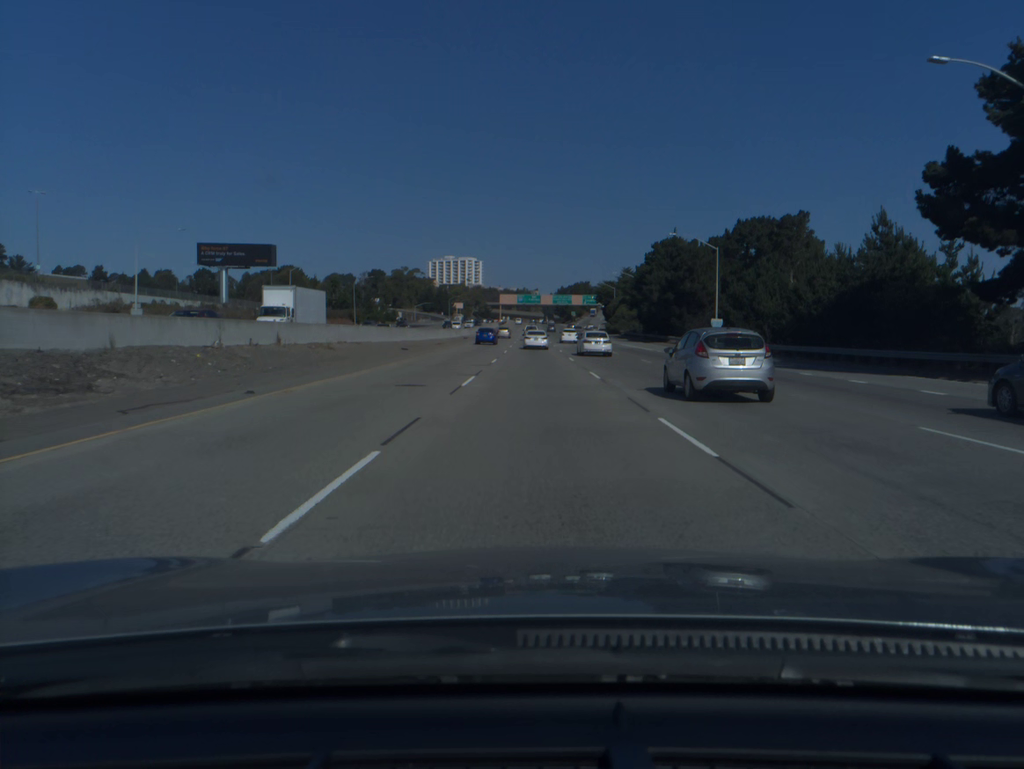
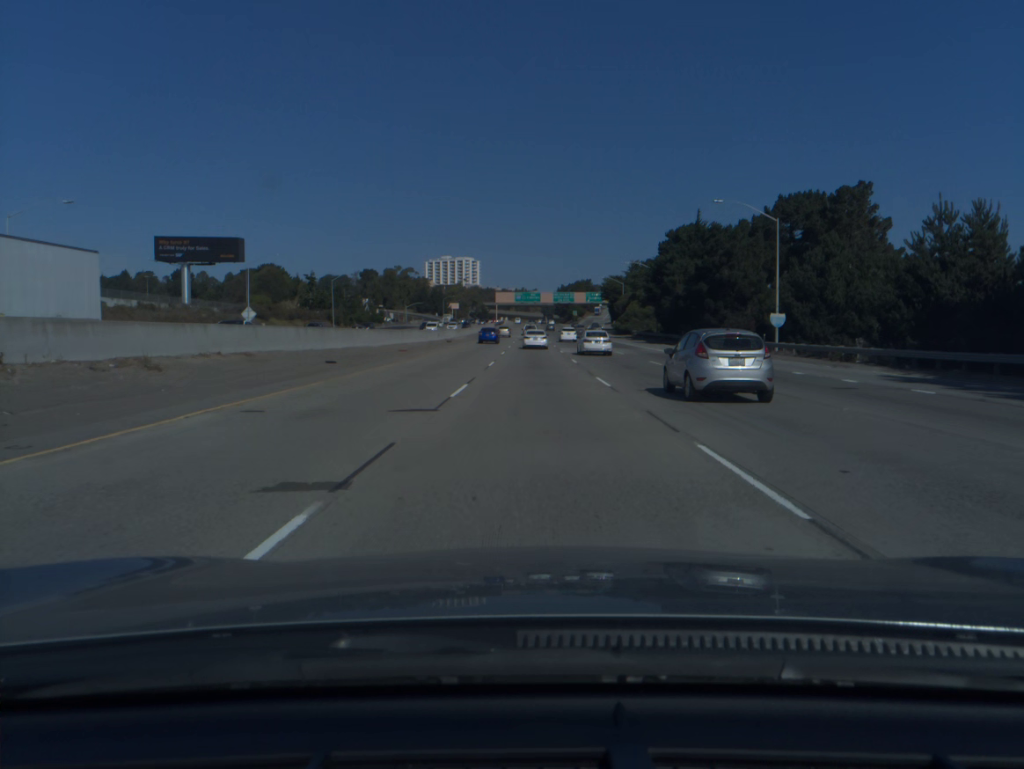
(0.0, +17.4) m; 0°
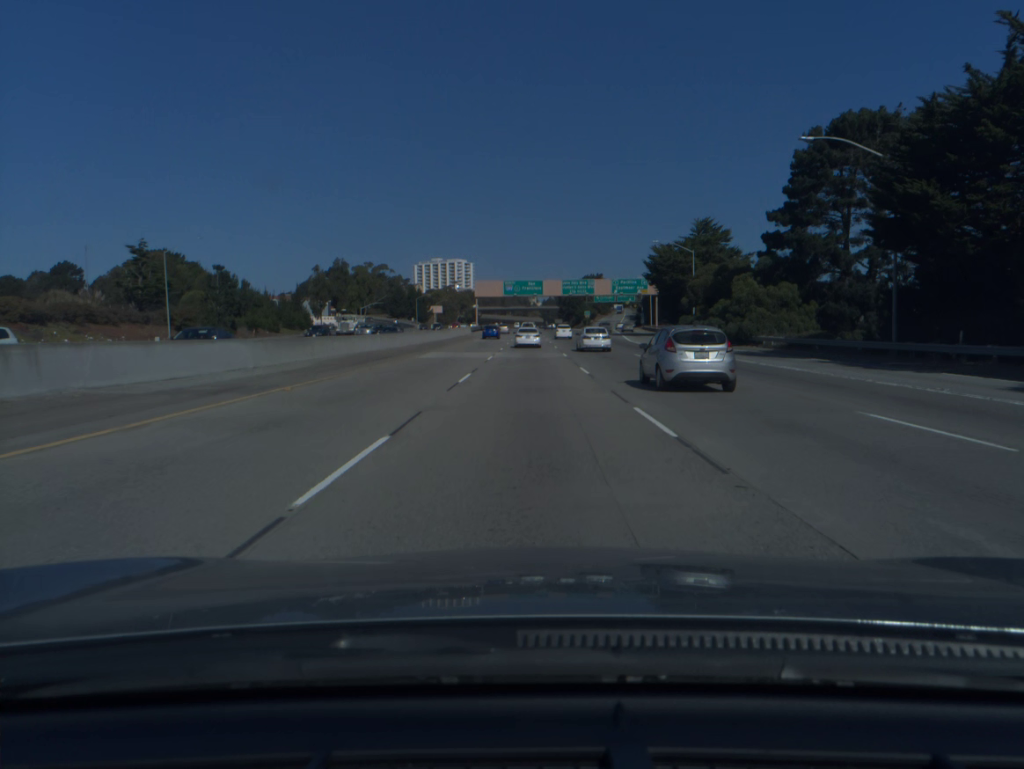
(+0.2, +69.1) m; 0°
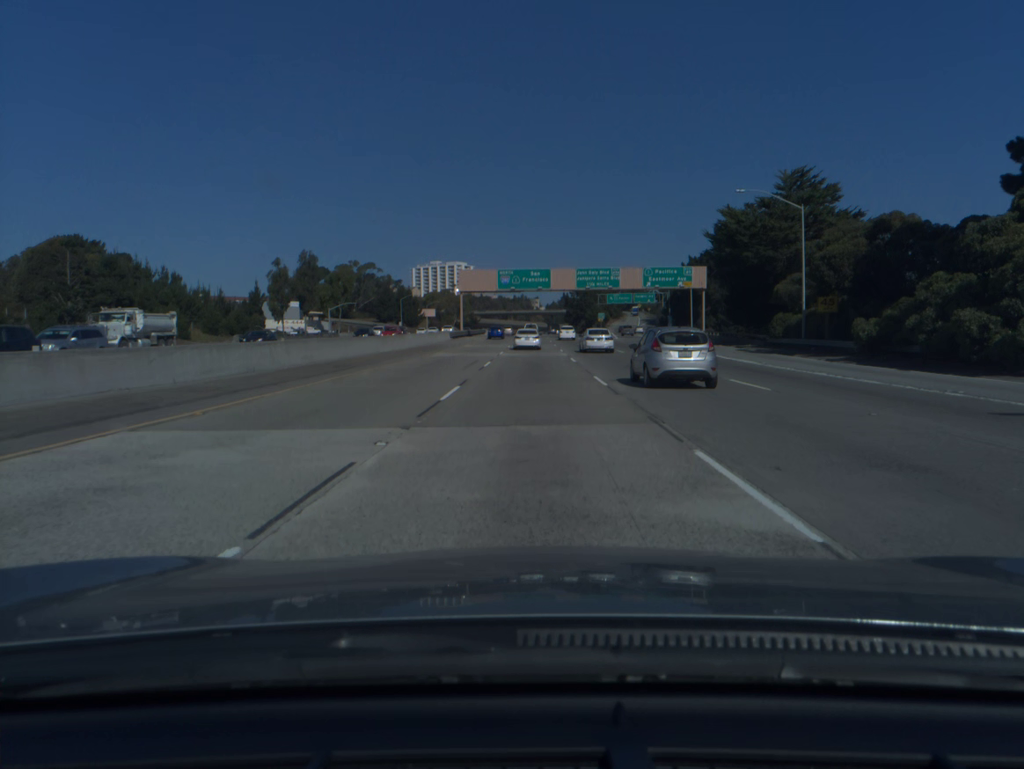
(-0.1, +34.1) m; 0°
